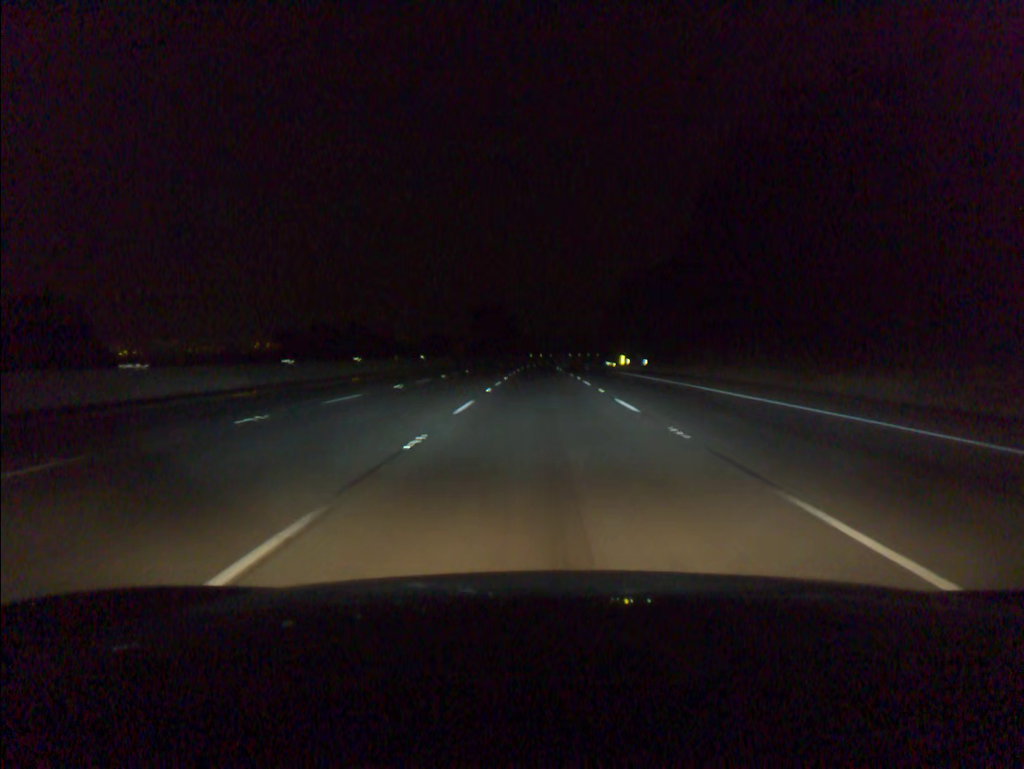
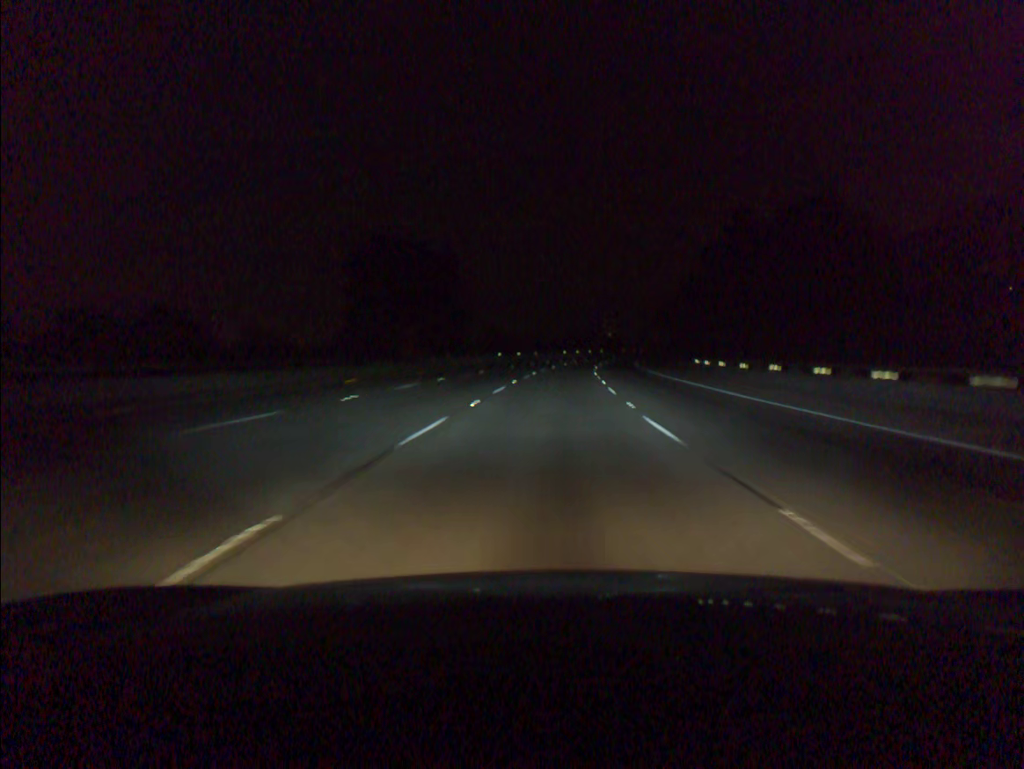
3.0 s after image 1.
(+0.3, +94.9) m; +2°
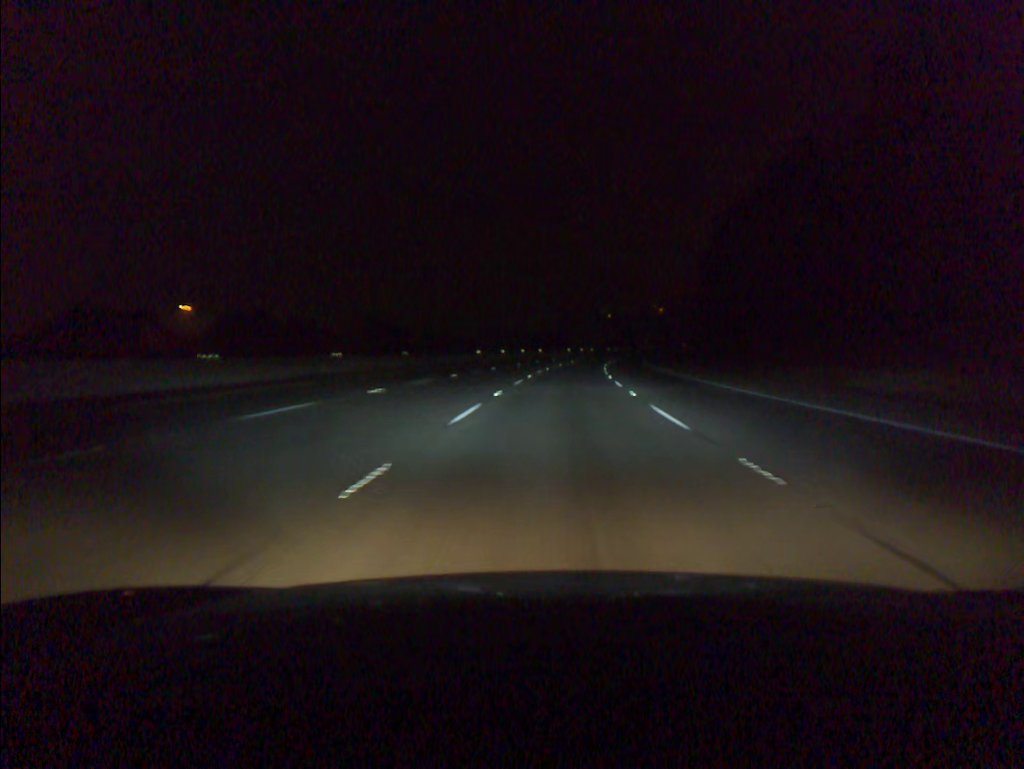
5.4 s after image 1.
(+3.2, +75.7) m; +5°
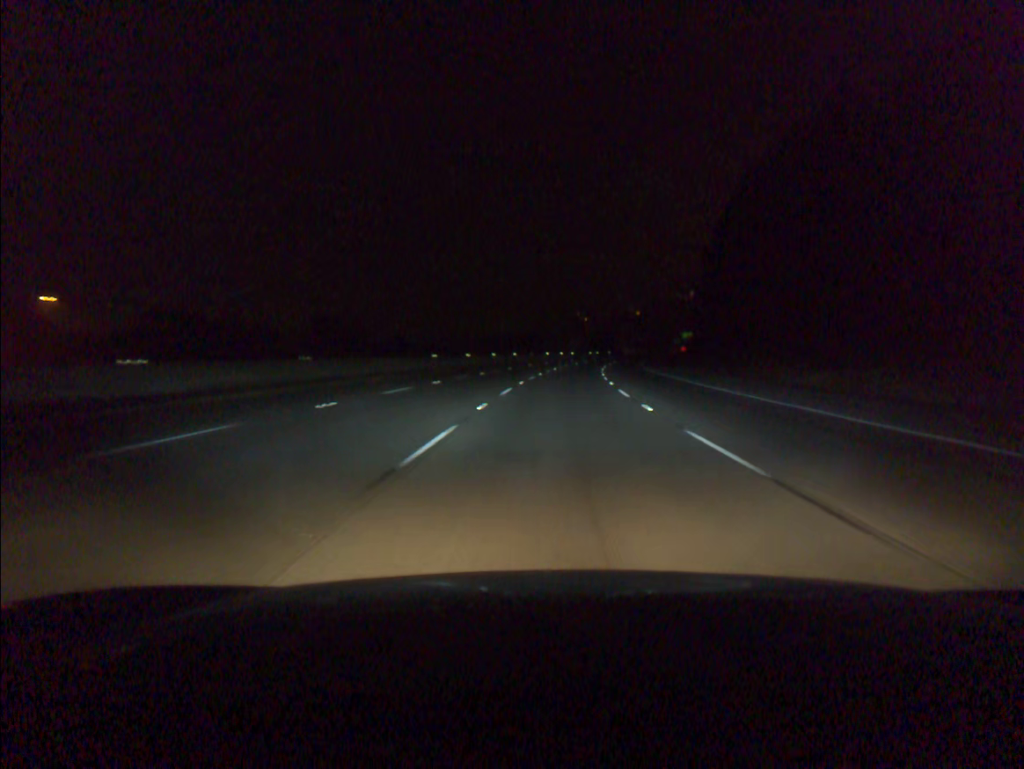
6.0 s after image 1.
(+0.3, +18.9) m; +2°
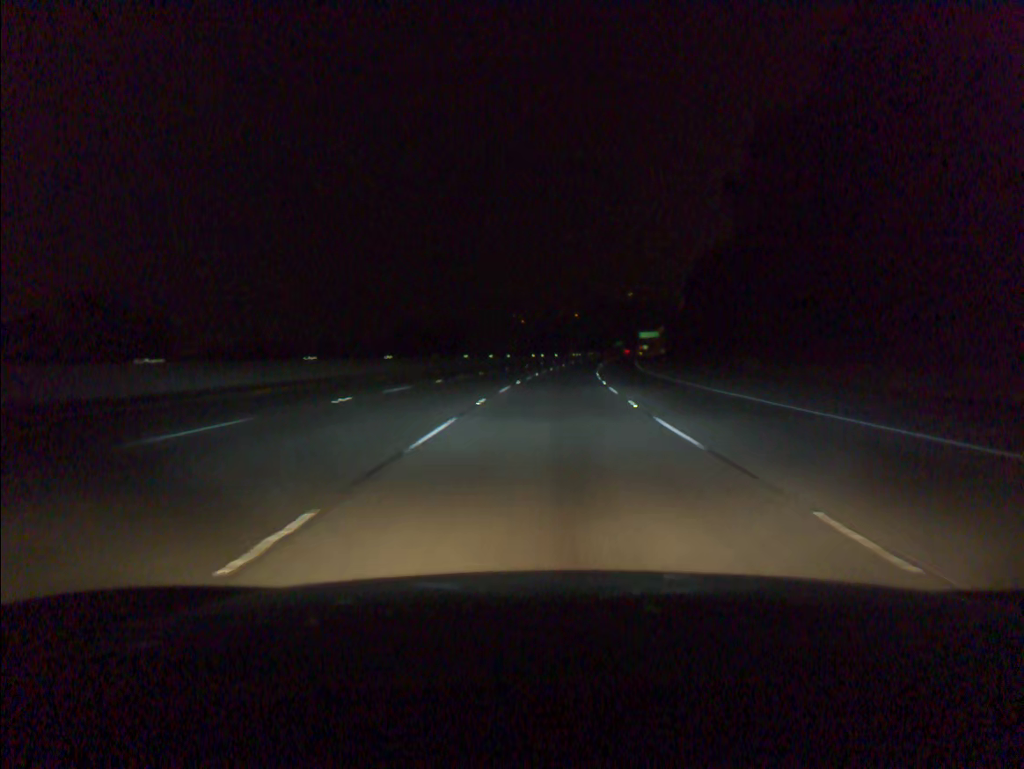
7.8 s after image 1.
(+2.4, +56.7) m; +5°
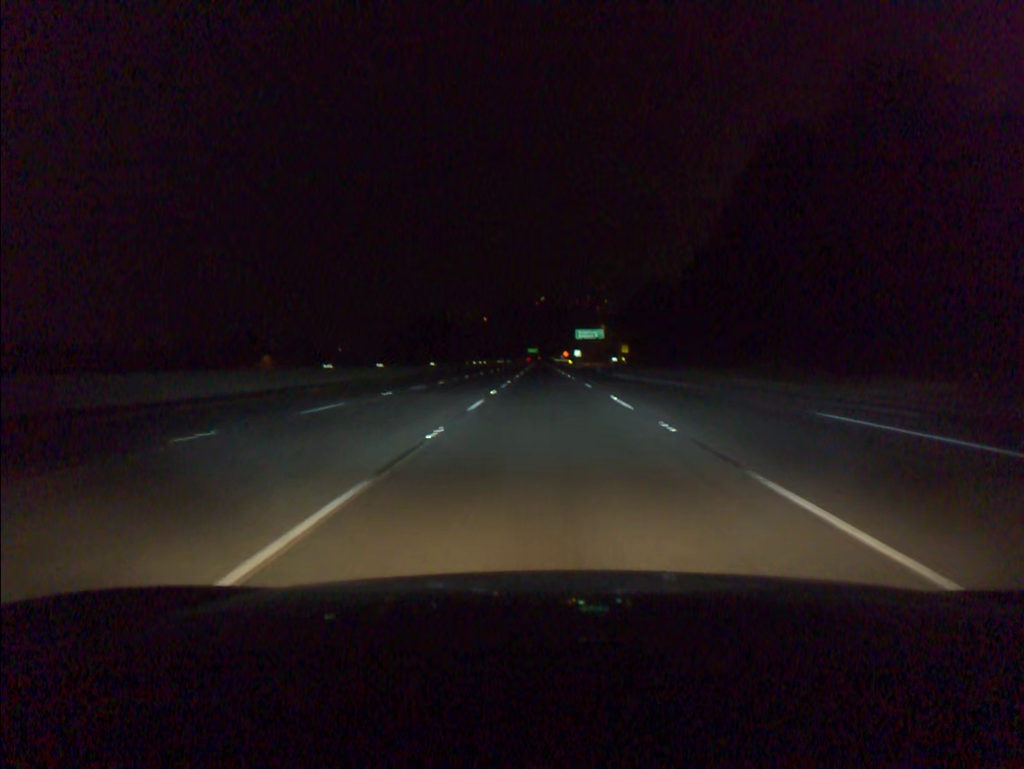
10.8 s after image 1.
(+5.7, +94.3) m; +7°
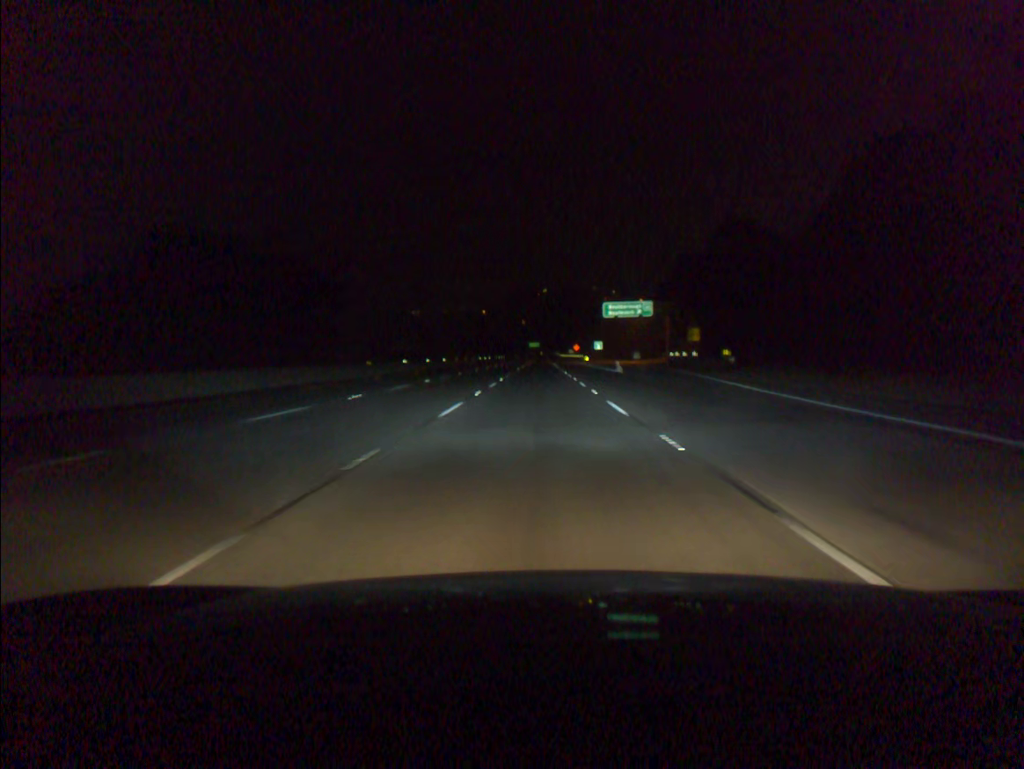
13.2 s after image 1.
(+0.4, +75.5) m; 0°
